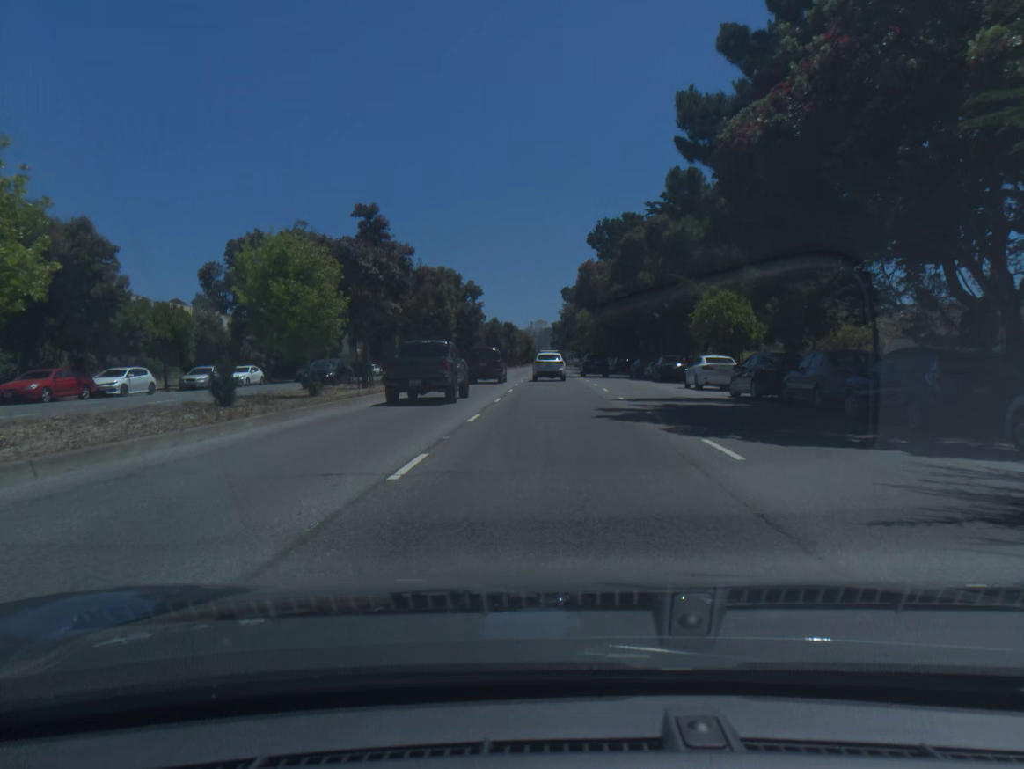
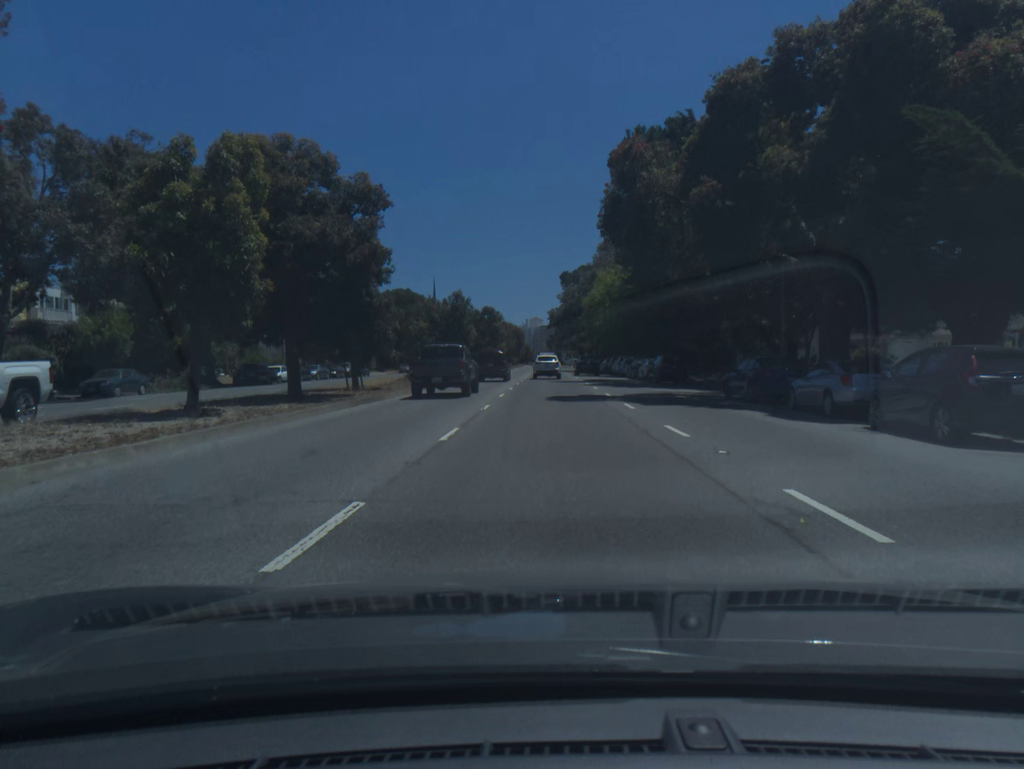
(+0.1, +32.0) m; 0°
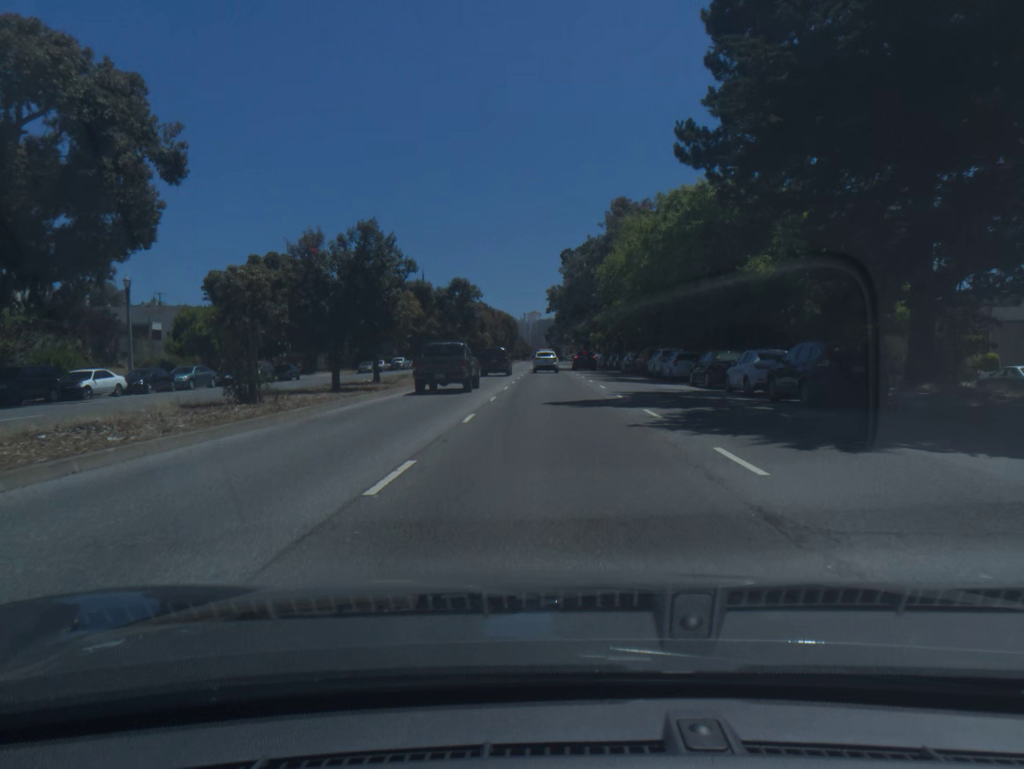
(0.0, +26.1) m; 0°
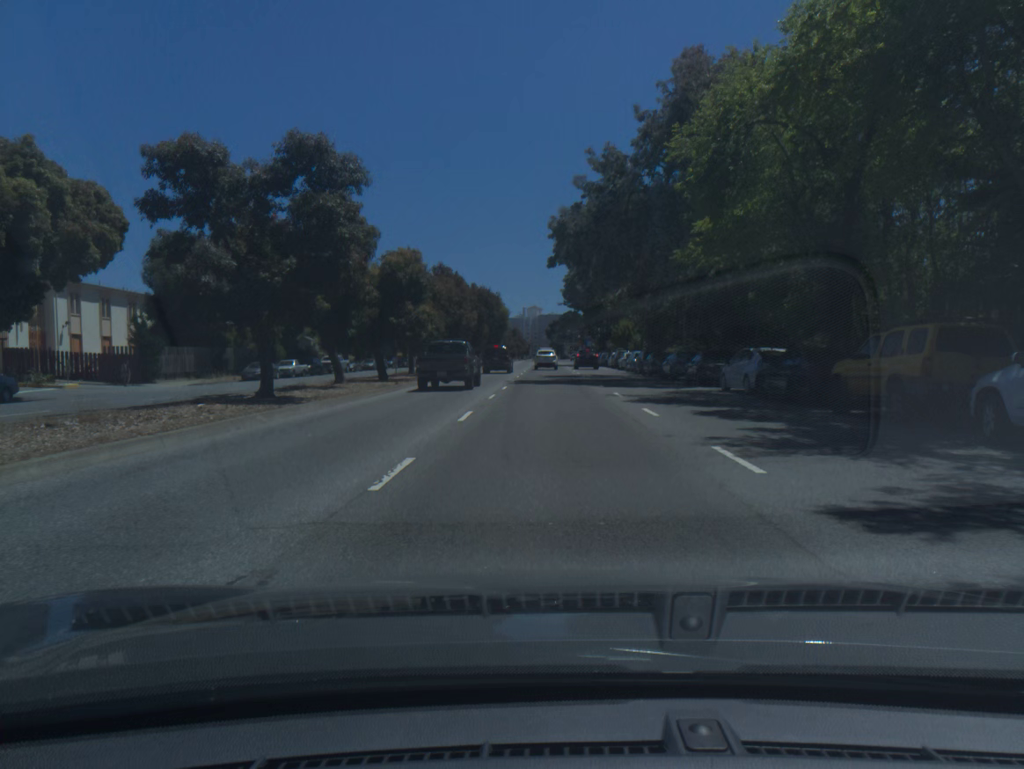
(-0.2, +36.4) m; 0°
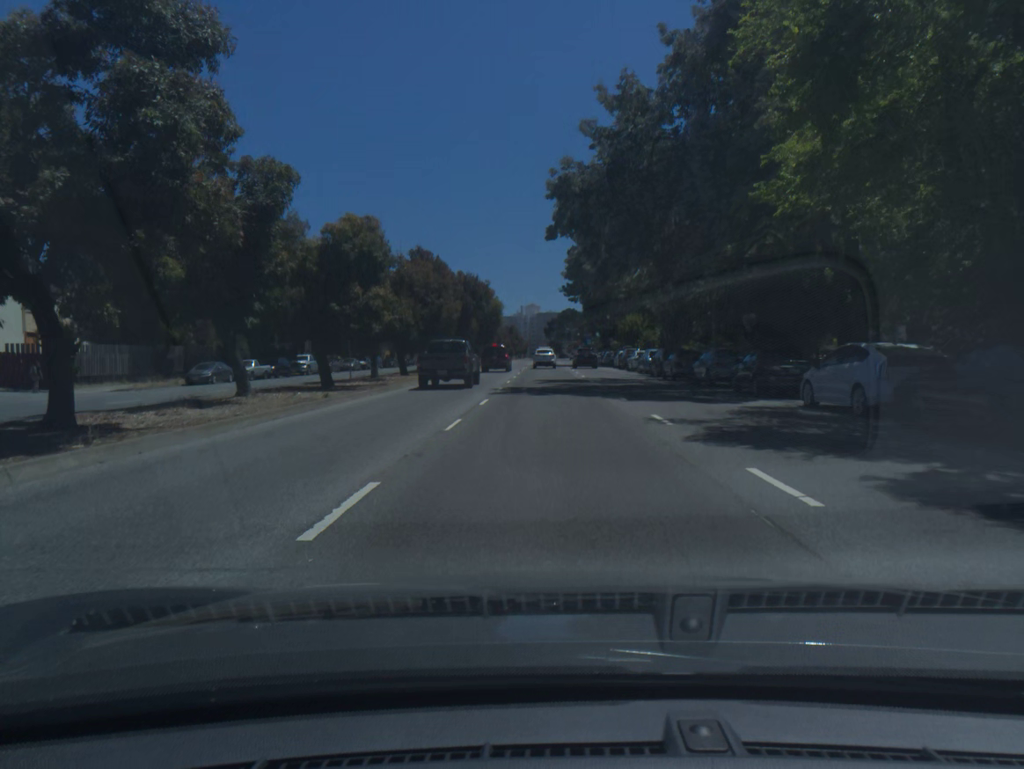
(0.0, +9.1) m; 0°
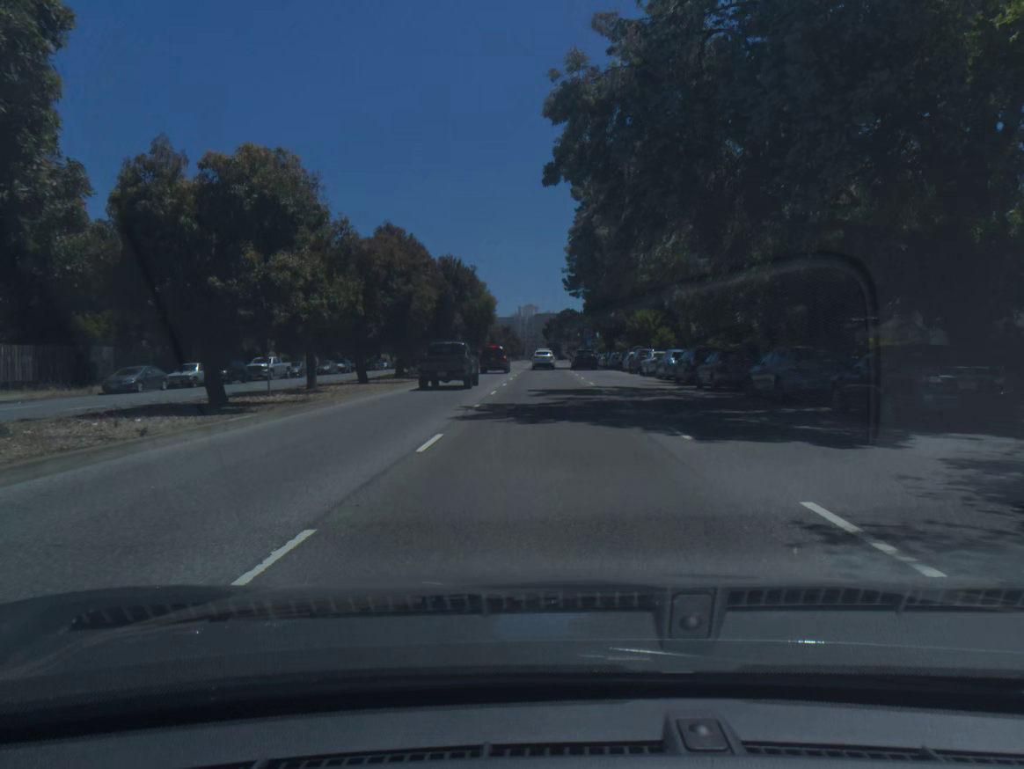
(0.0, +9.1) m; 0°
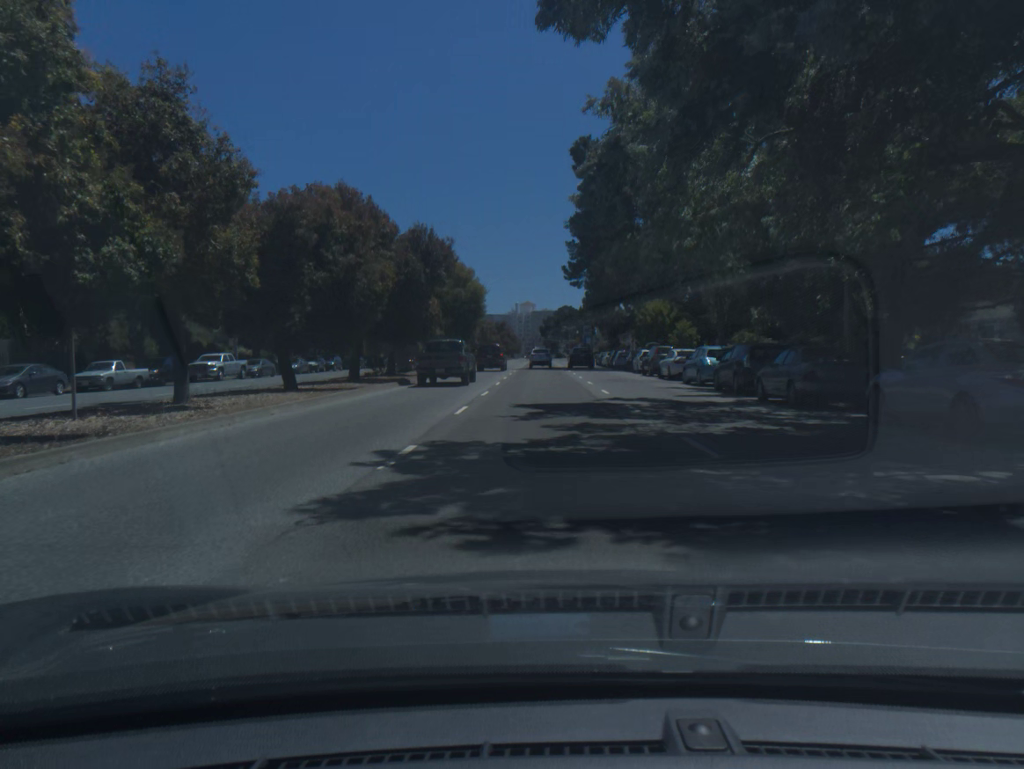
(0.0, +9.2) m; 0°
